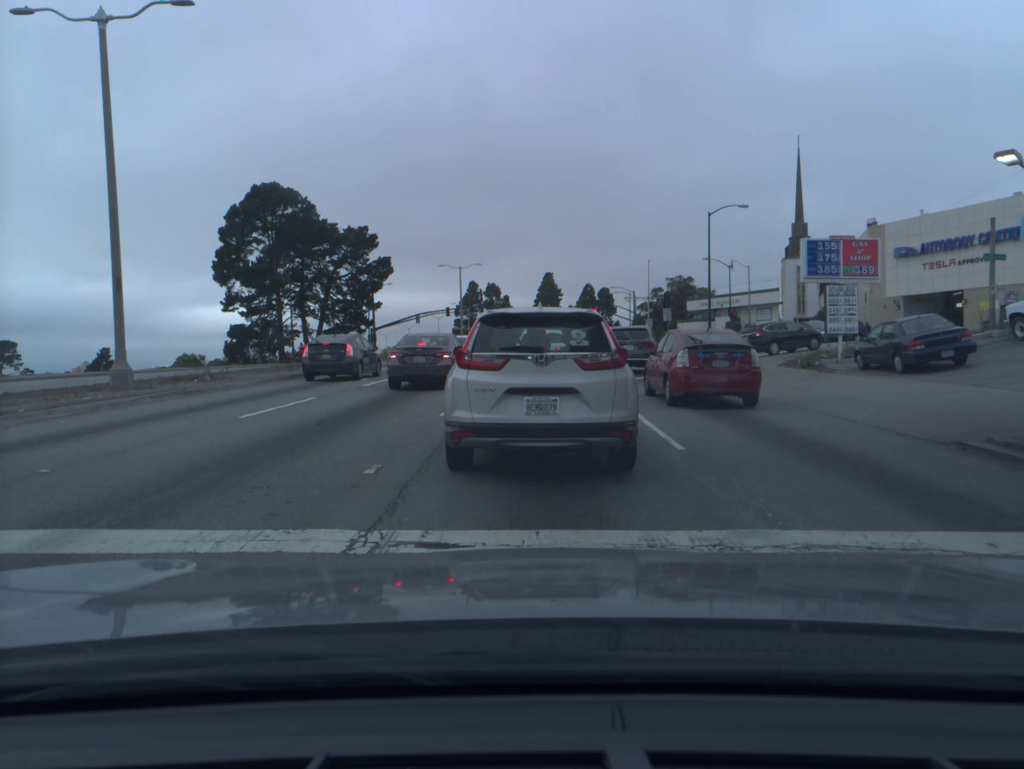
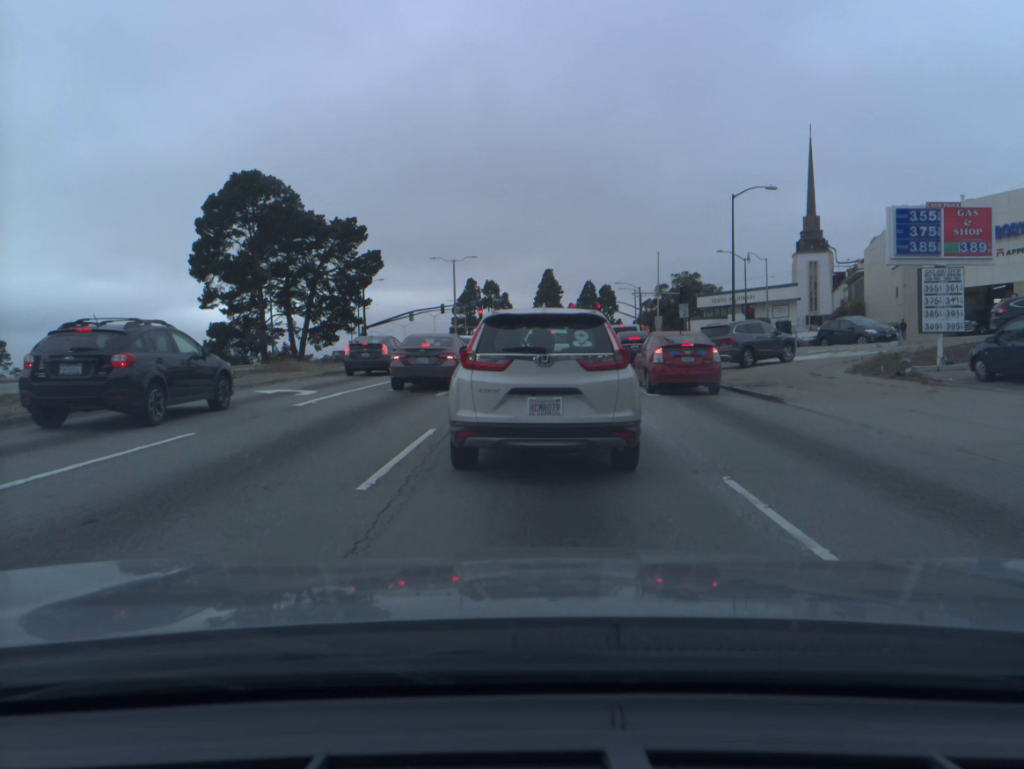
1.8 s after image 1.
(0.0, +6.4) m; 0°
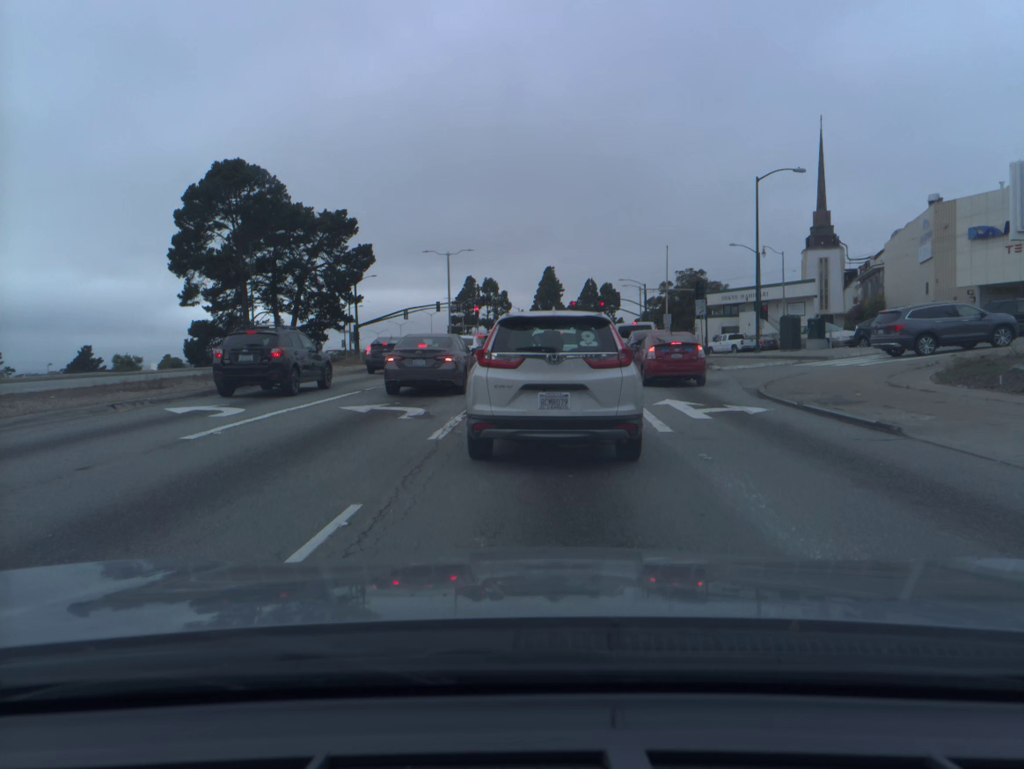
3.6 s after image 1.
(0.0, +5.1) m; 0°
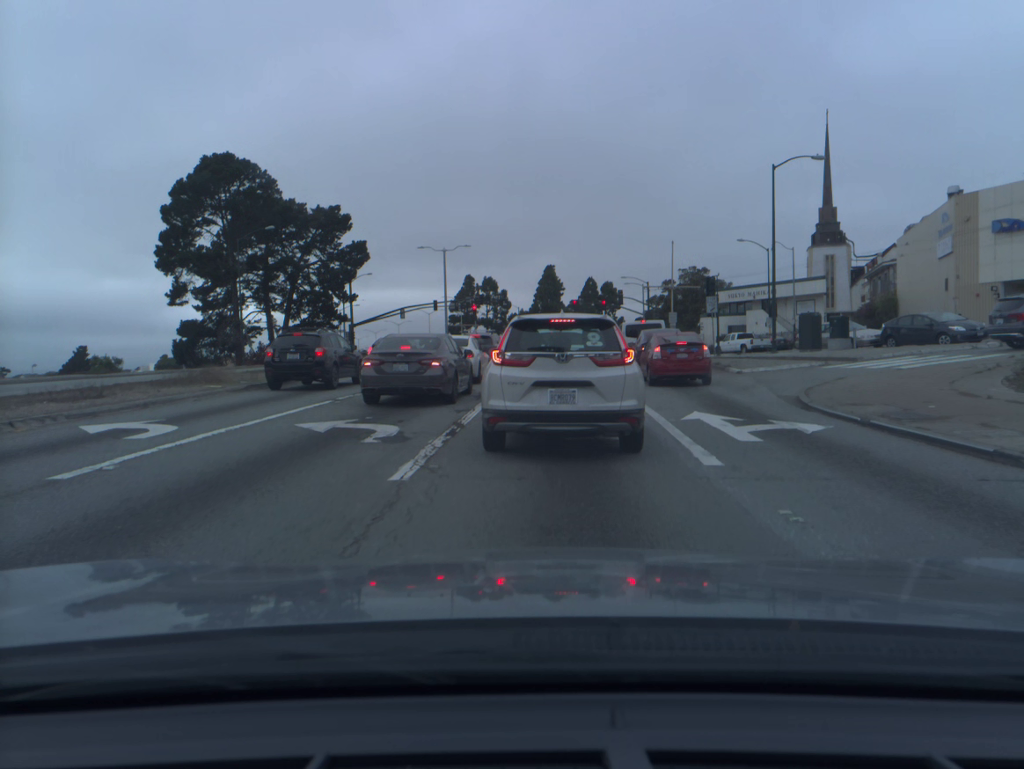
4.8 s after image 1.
(0.0, +2.9) m; 0°
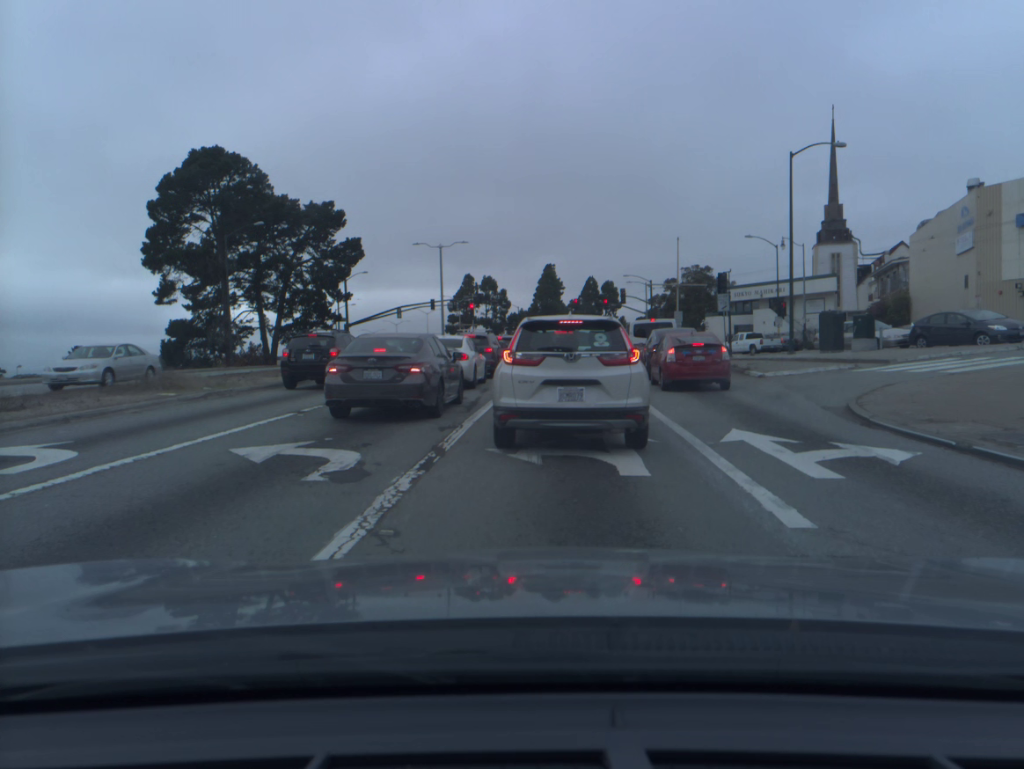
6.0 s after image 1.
(0.0, +2.7) m; 0°
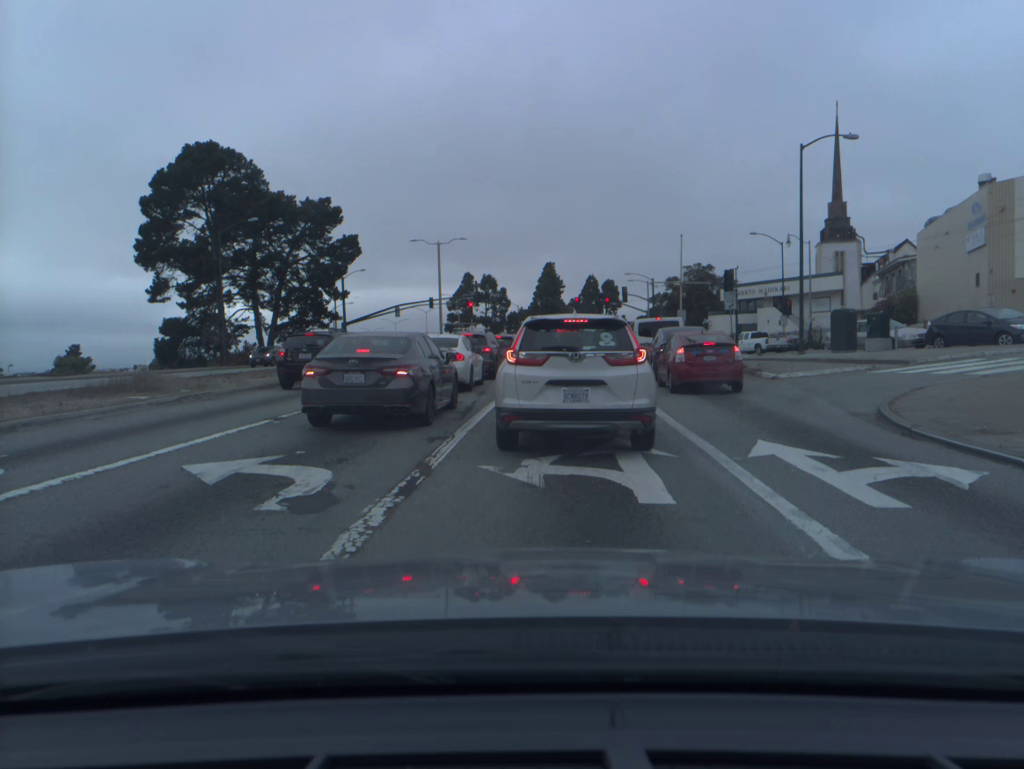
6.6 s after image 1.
(0.0, +1.3) m; 0°
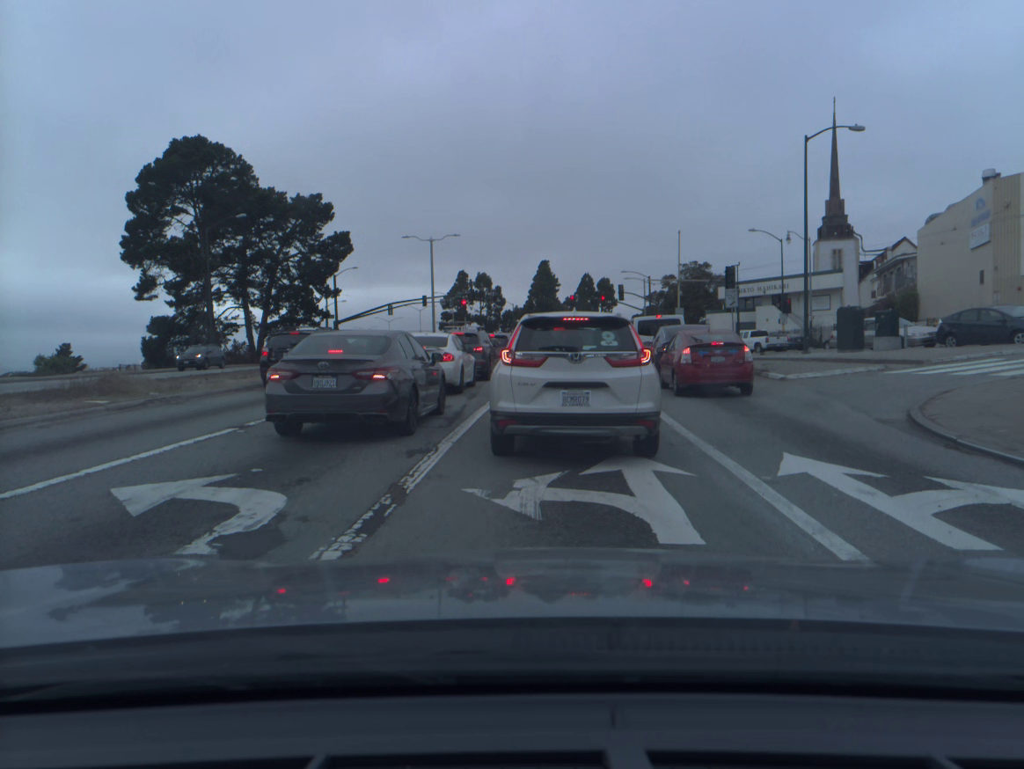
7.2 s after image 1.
(0.0, +1.3) m; 0°
